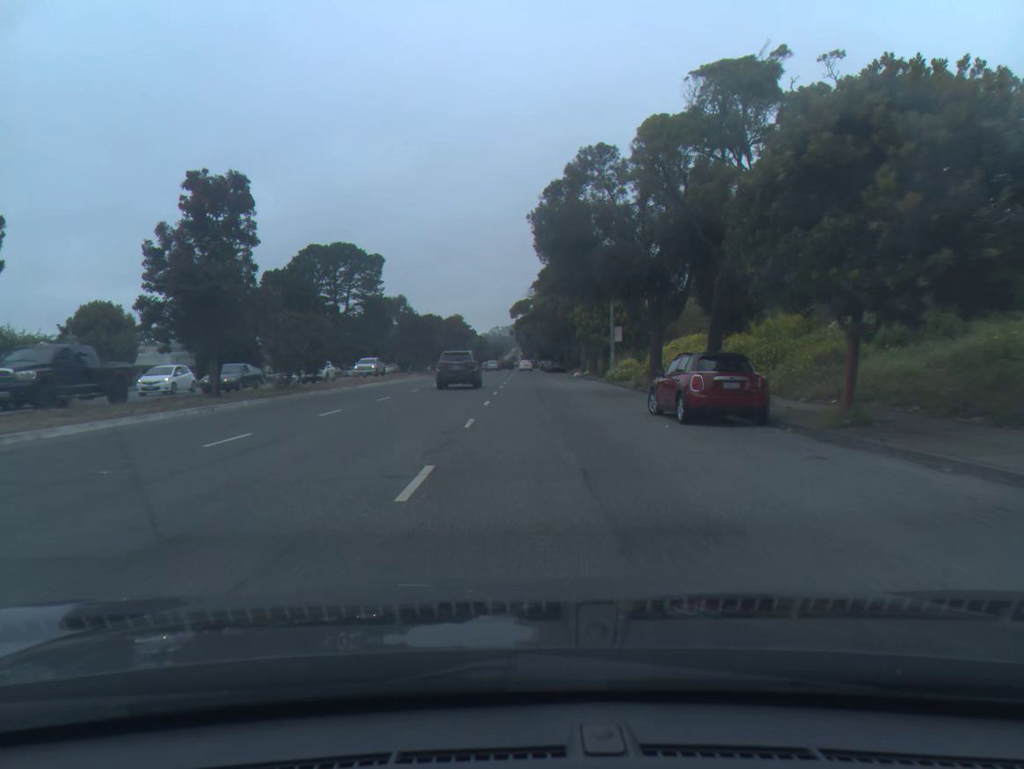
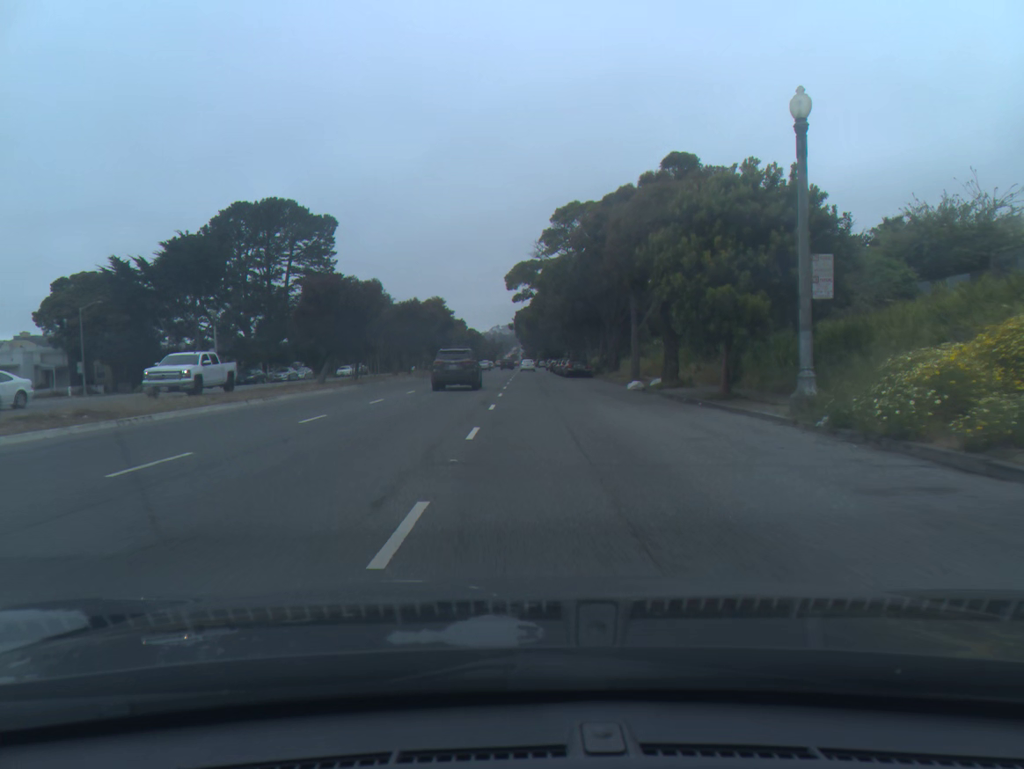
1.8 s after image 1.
(0.0, +31.9) m; 0°
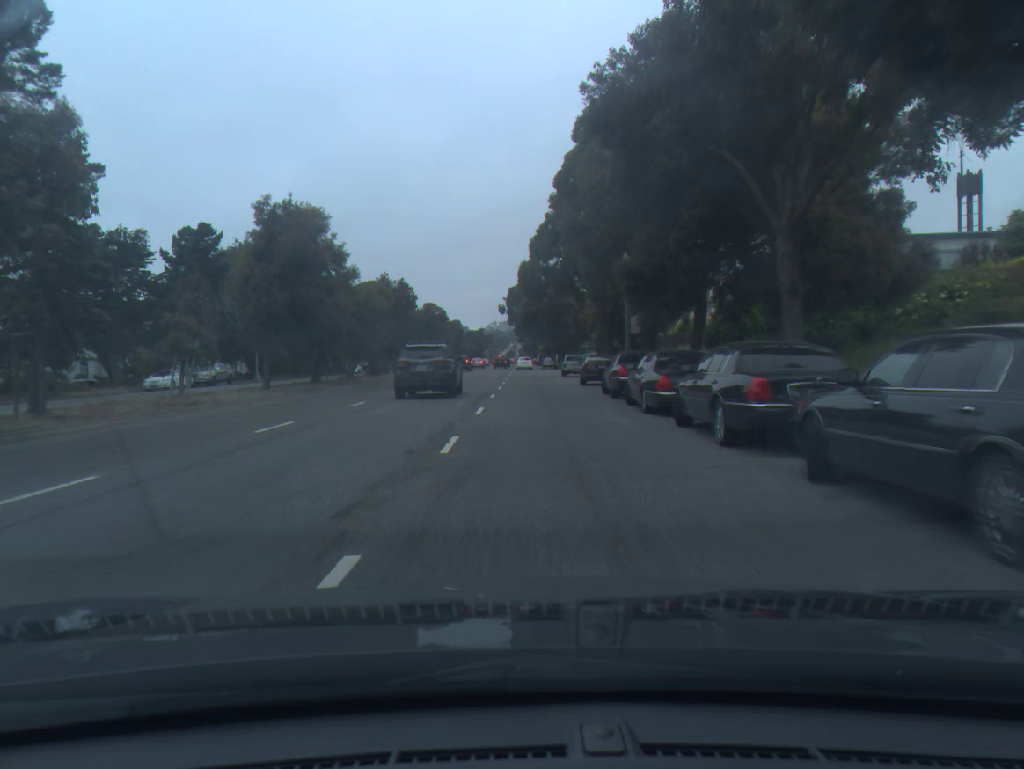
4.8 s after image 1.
(+0.6, +53.6) m; 0°
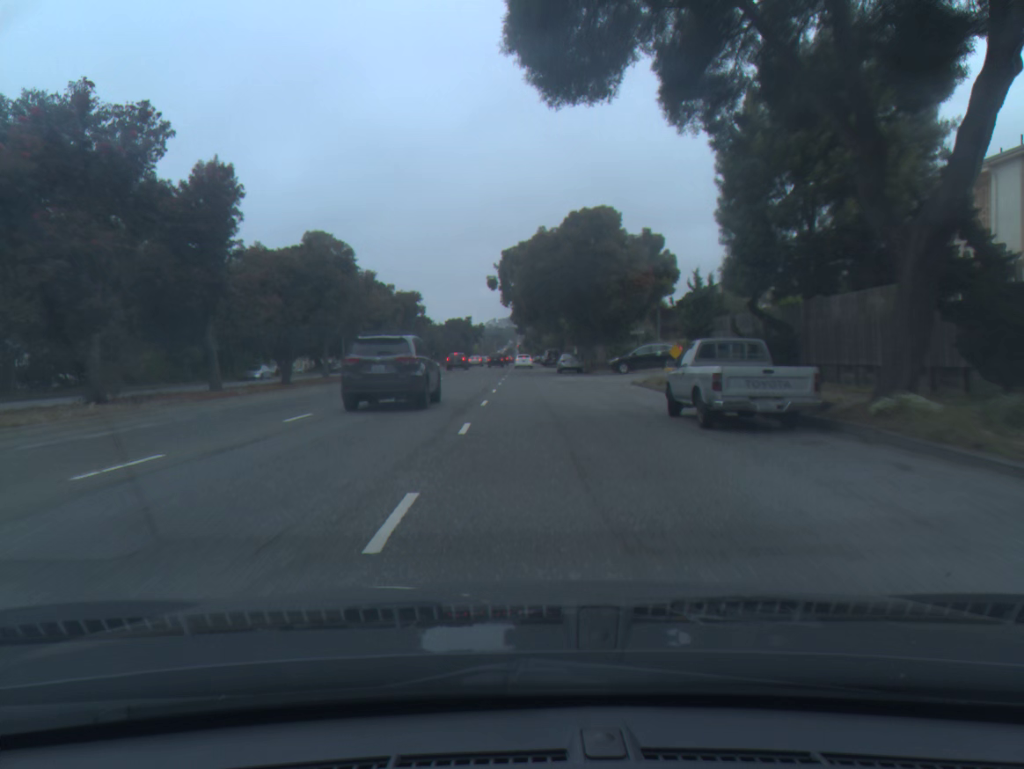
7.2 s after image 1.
(+0.1, +42.0) m; 0°
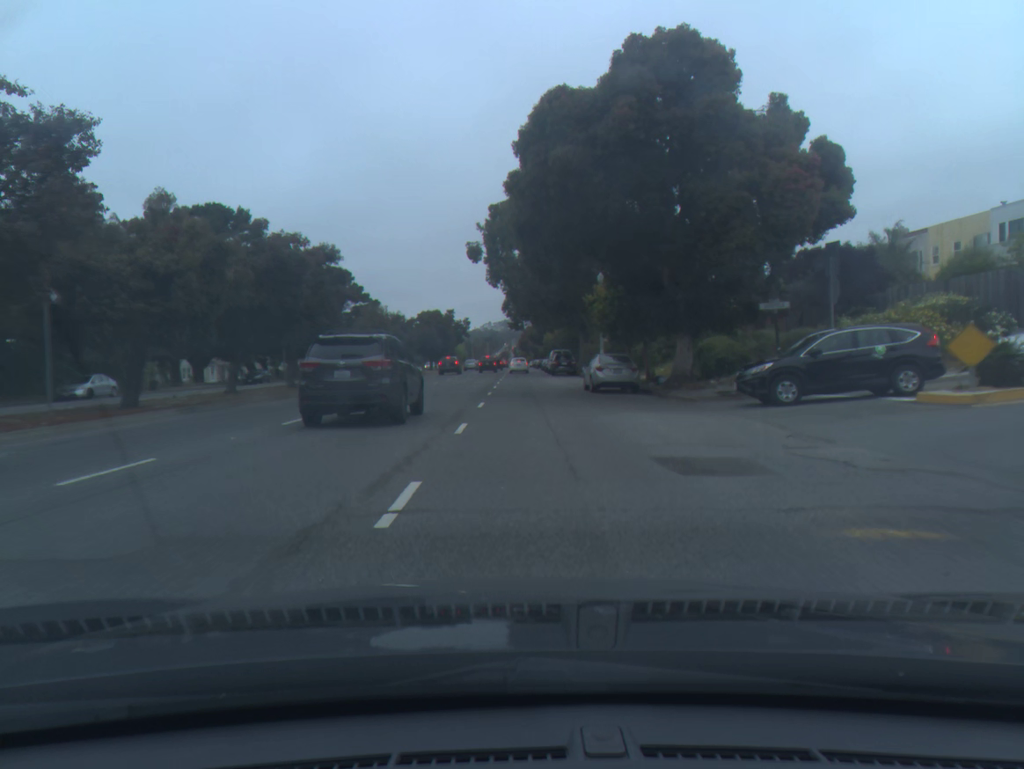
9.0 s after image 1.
(+0.1, +28.8) m; 0°
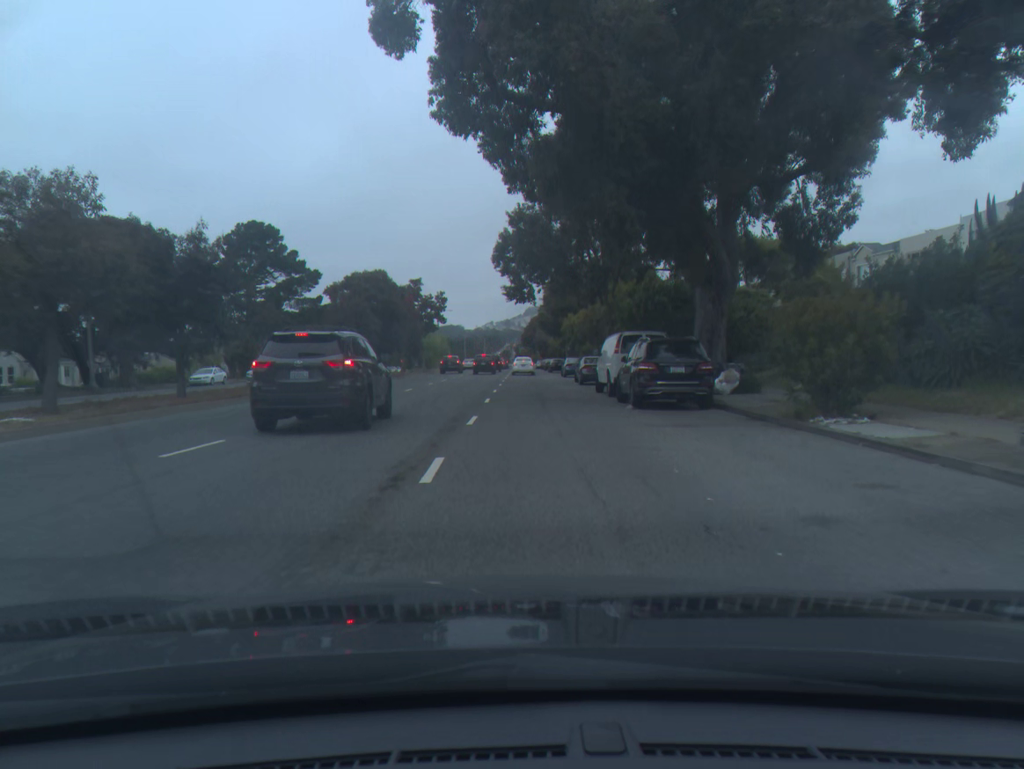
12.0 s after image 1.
(-0.3, +42.2) m; 0°
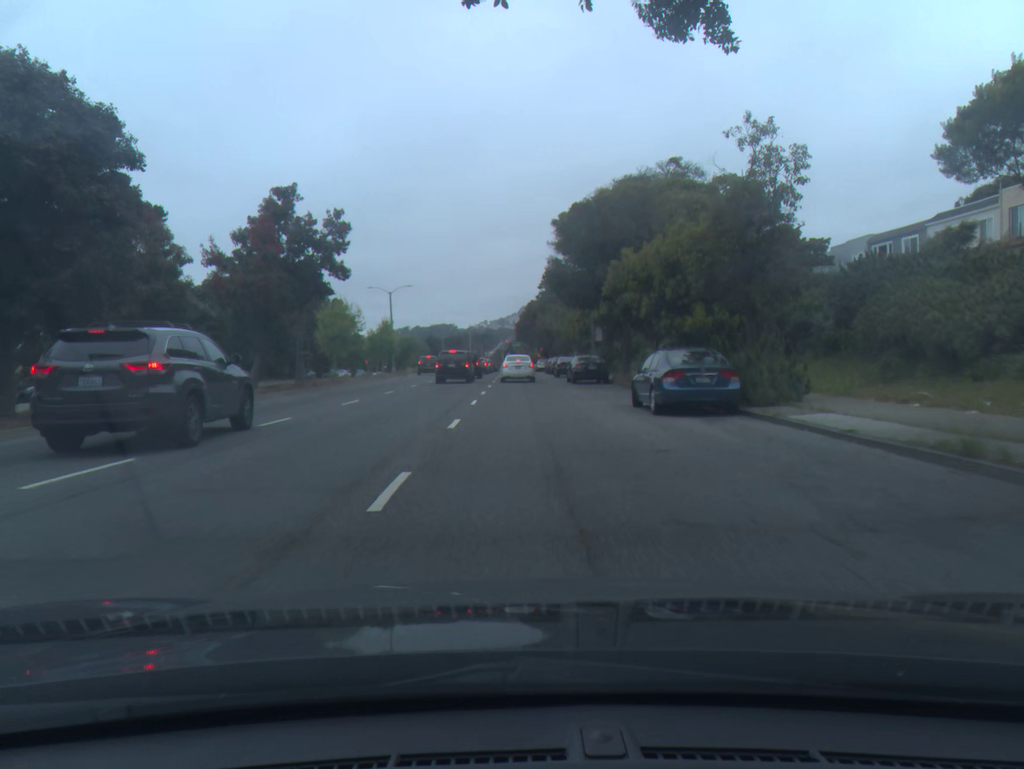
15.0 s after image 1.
(+0.1, +38.4) m; 0°
